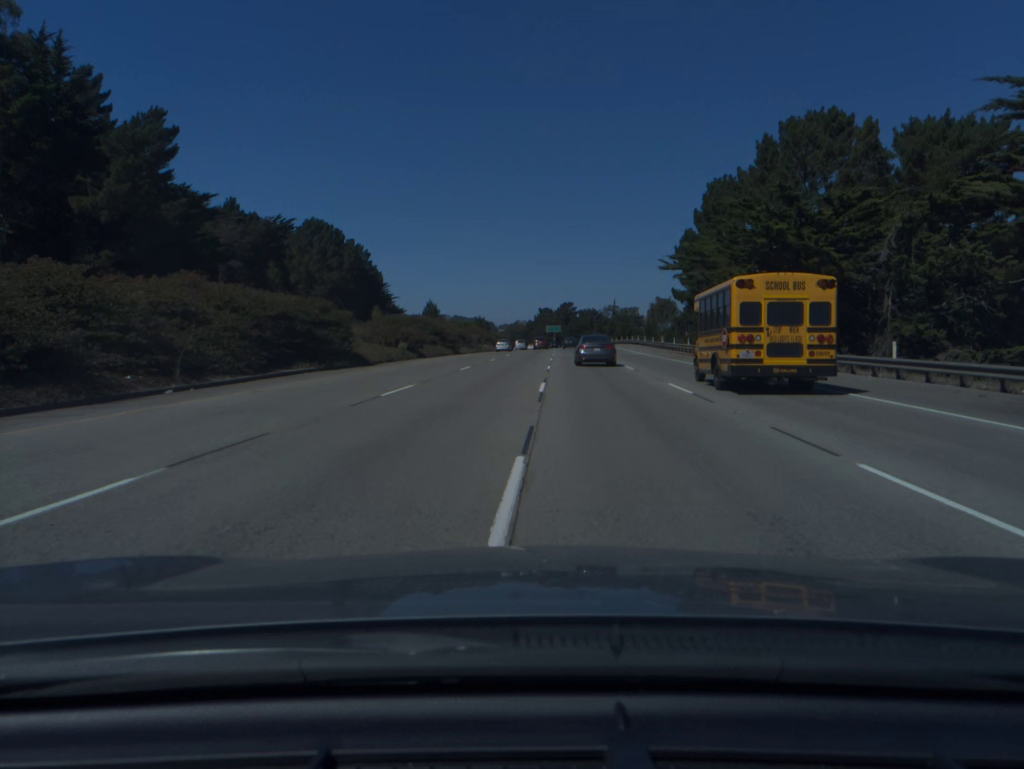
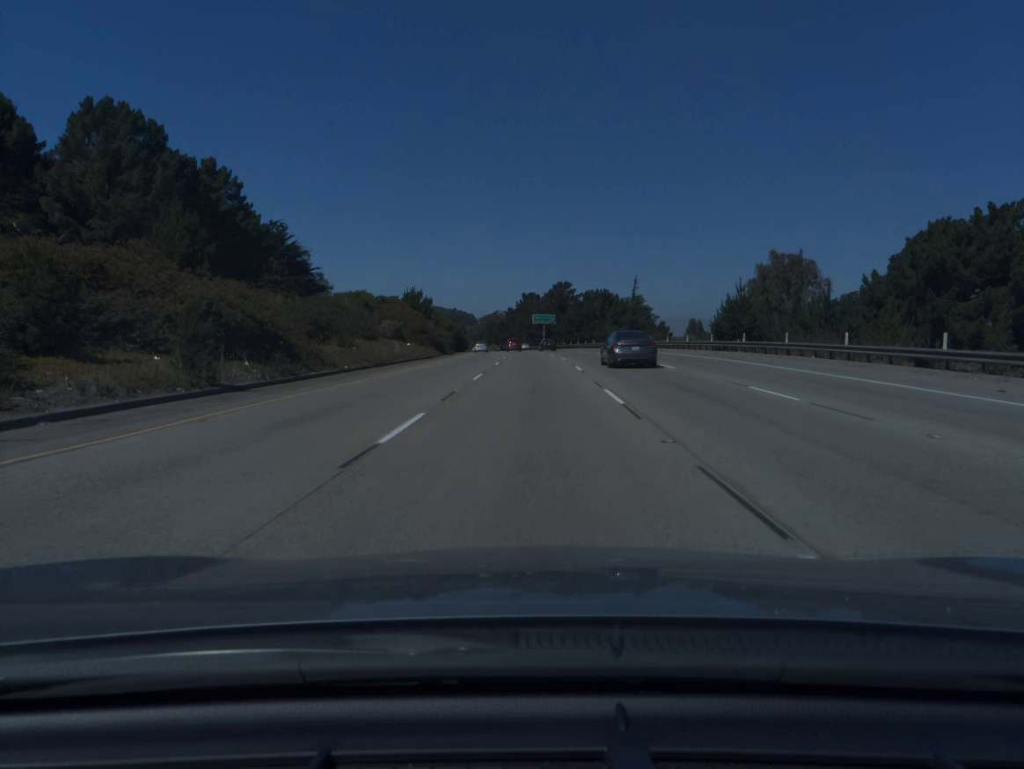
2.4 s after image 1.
(+0.5, +76.6) m; +1°
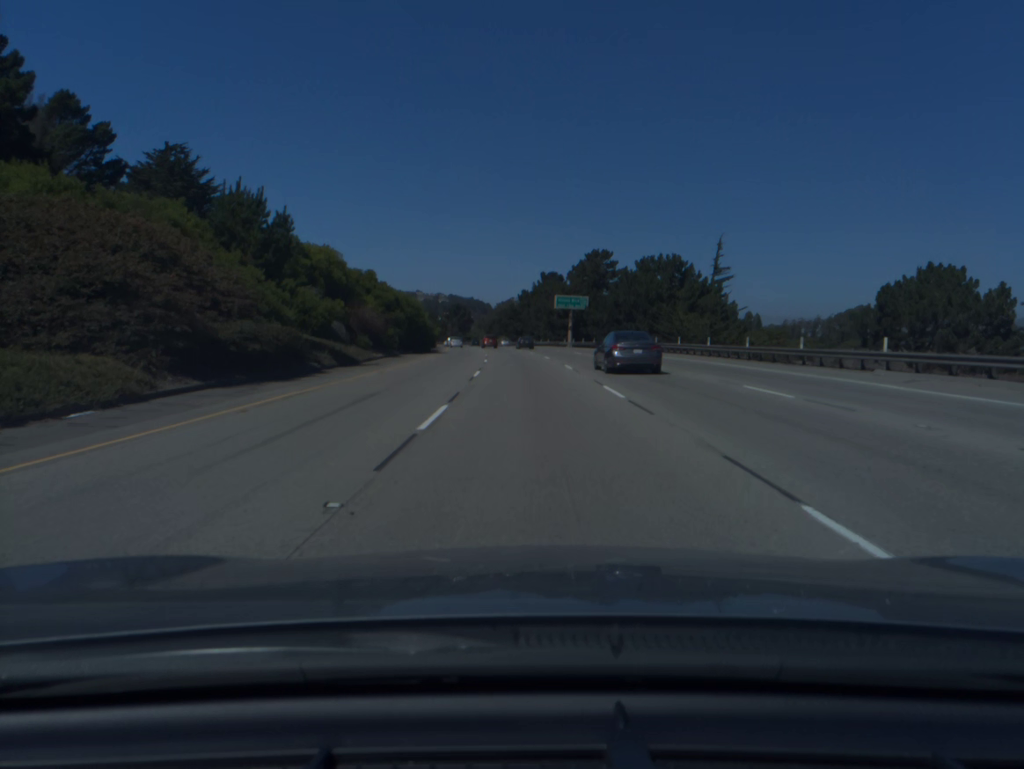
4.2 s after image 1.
(-0.2, +57.4) m; -1°
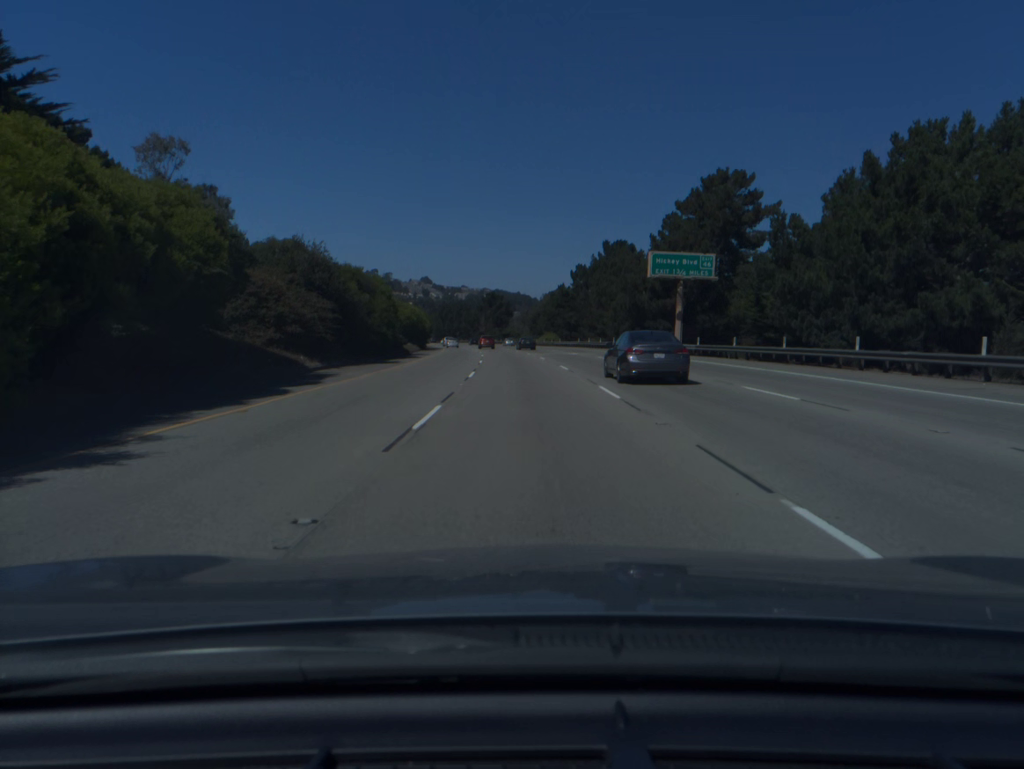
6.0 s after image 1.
(-1.7, +58.3) m; -3°
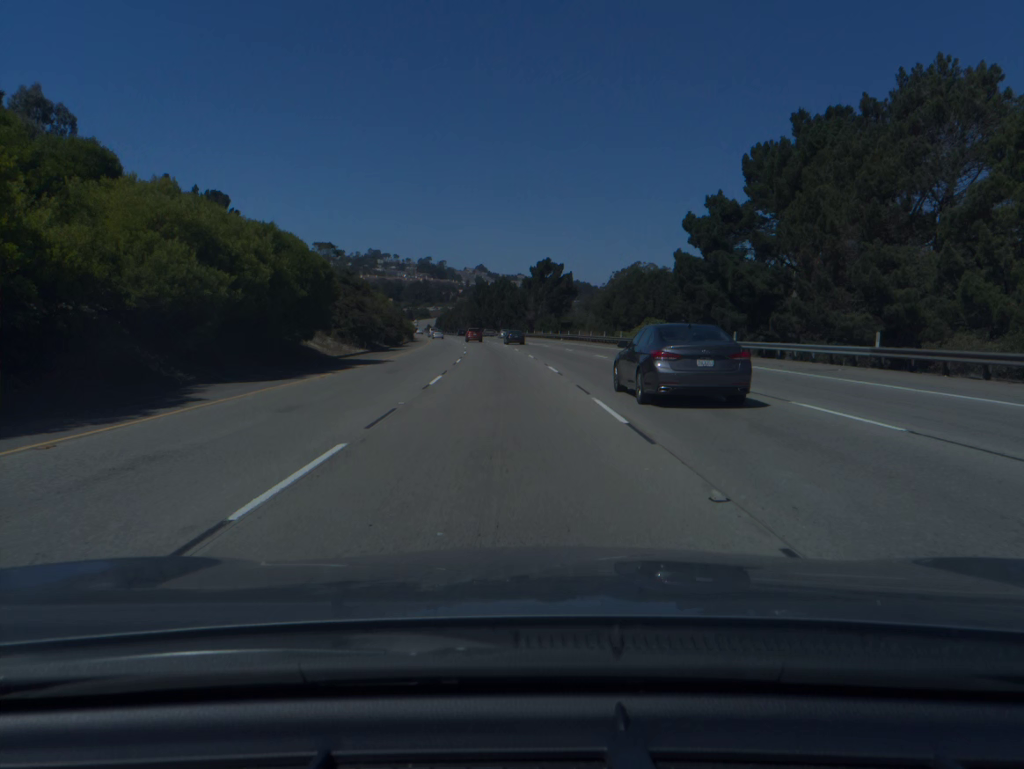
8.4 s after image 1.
(-3.2, +78.3) m; -4°
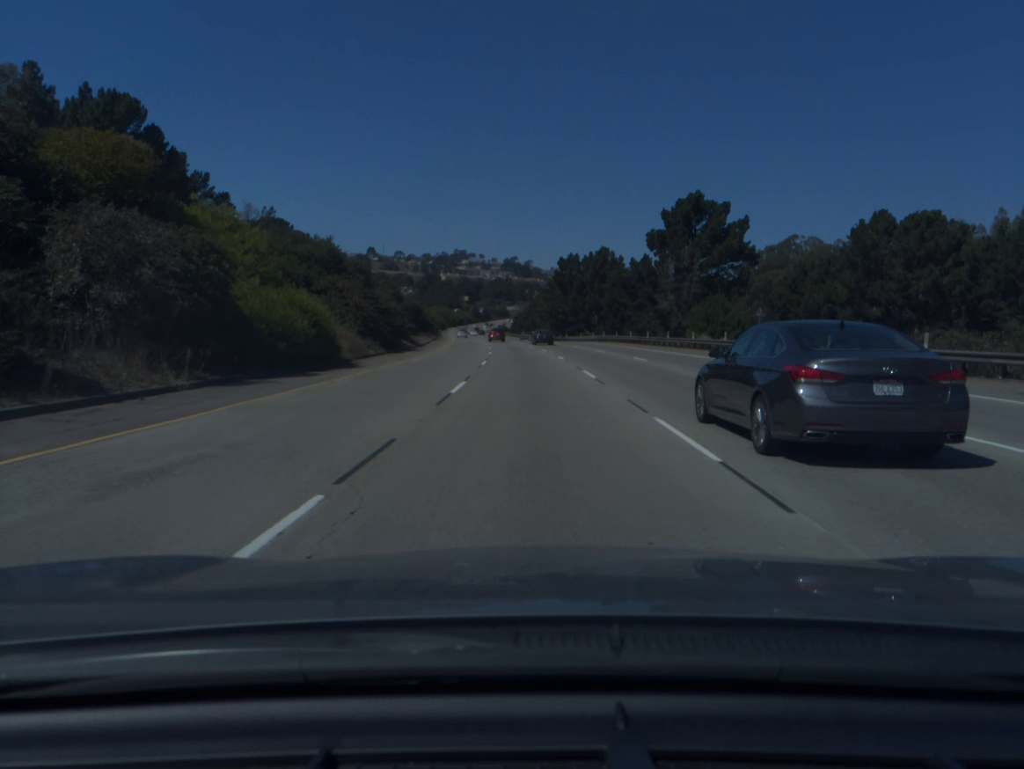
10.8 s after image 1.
(-4.7, +76.2) m; -6°
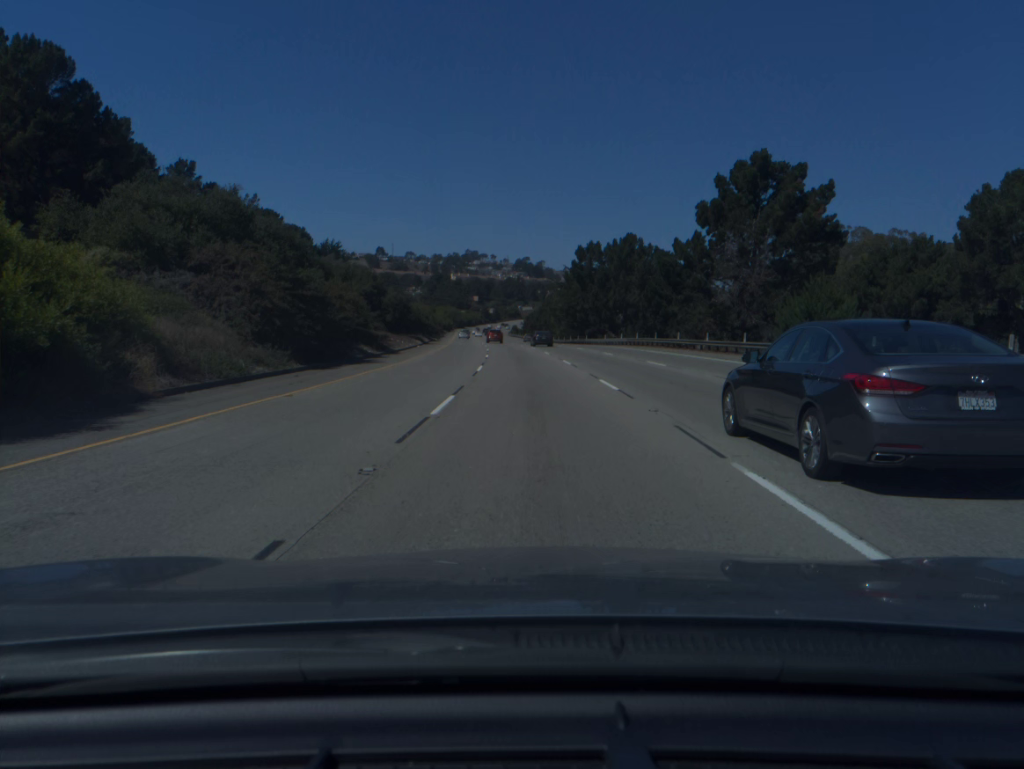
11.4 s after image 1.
(-0.2, +19.0) m; -1°
